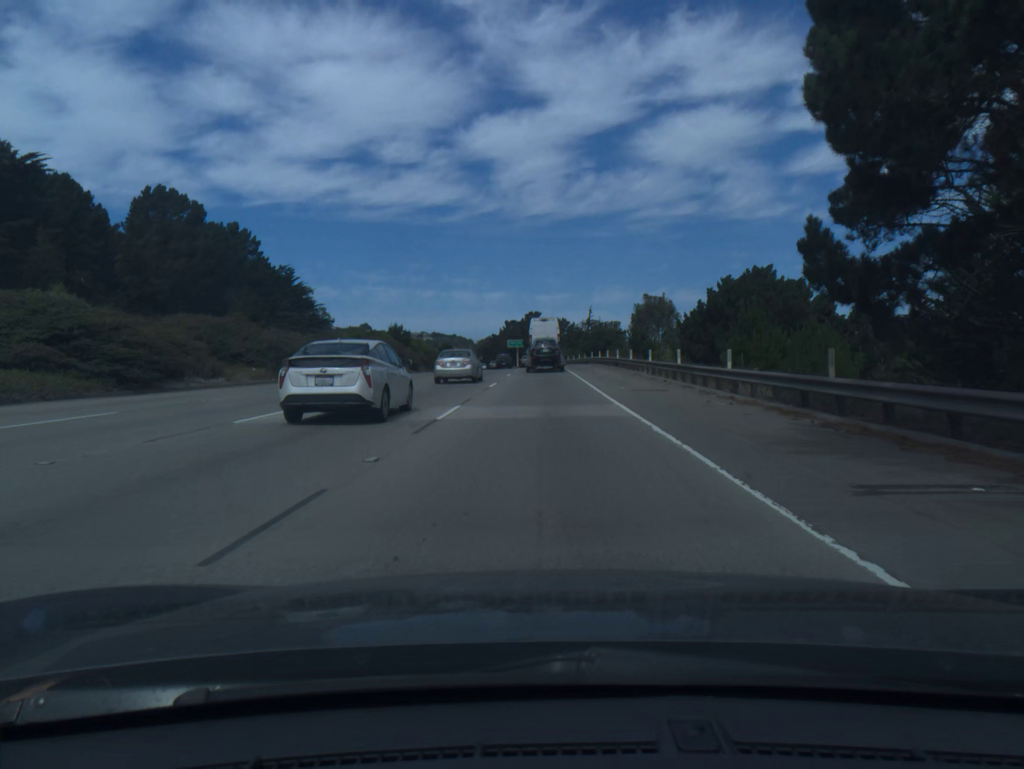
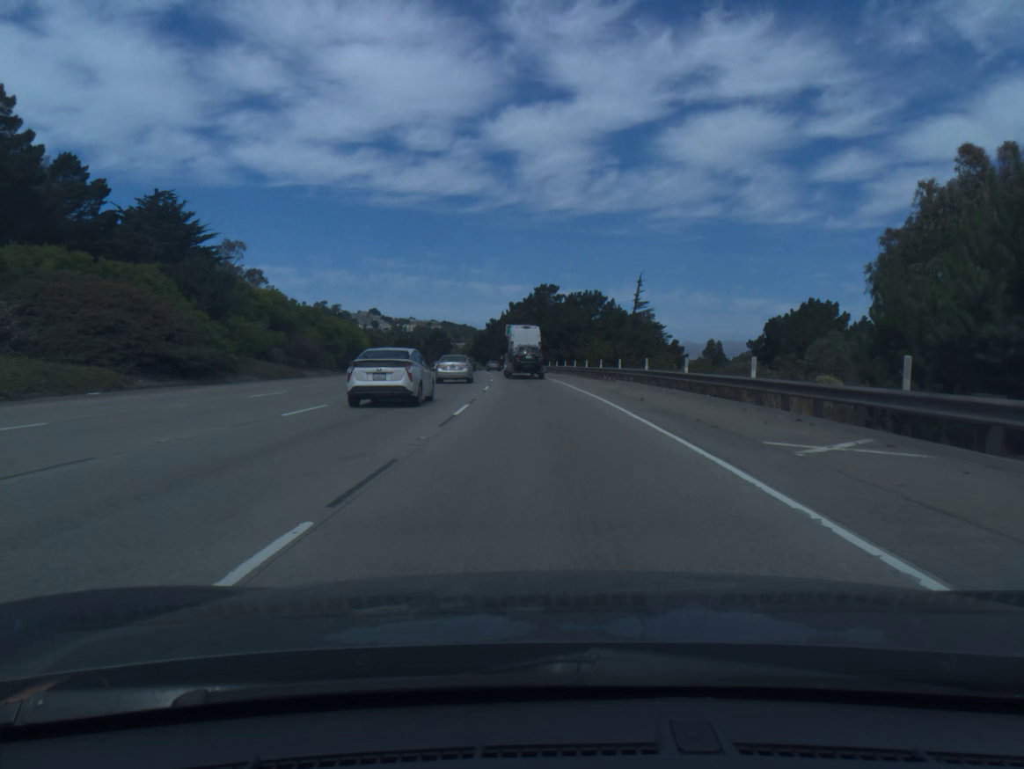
(-0.3, +71.2) m; -1°
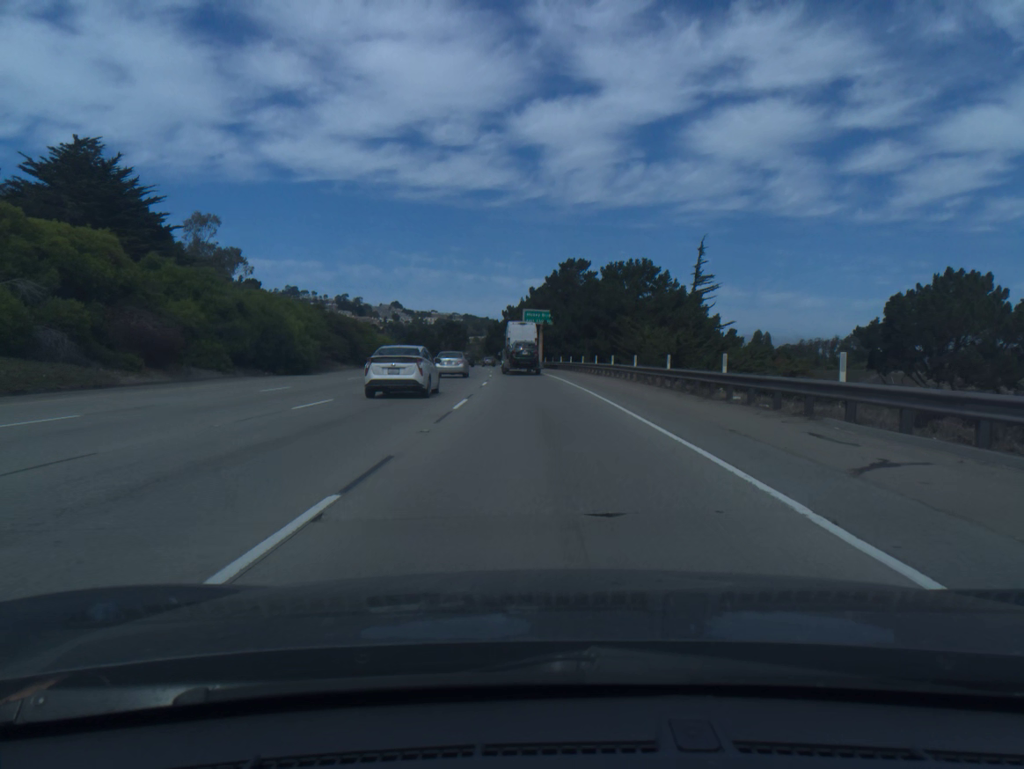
(-0.4, +28.4) m; -2°
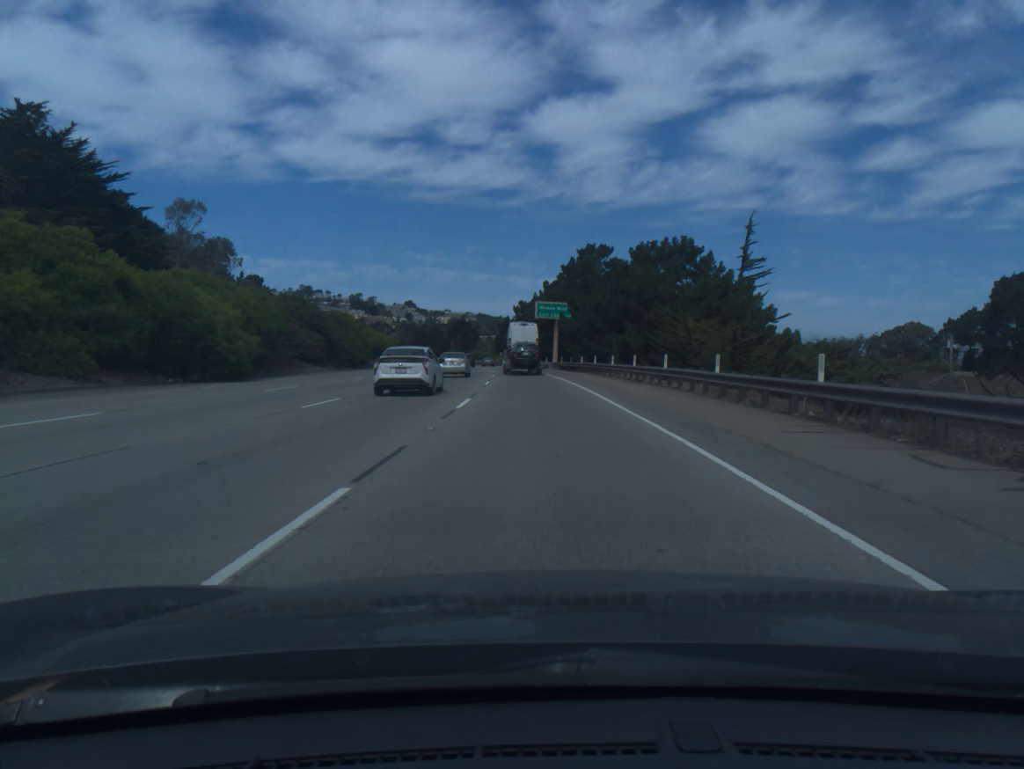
(-0.1, +14.2) m; -1°
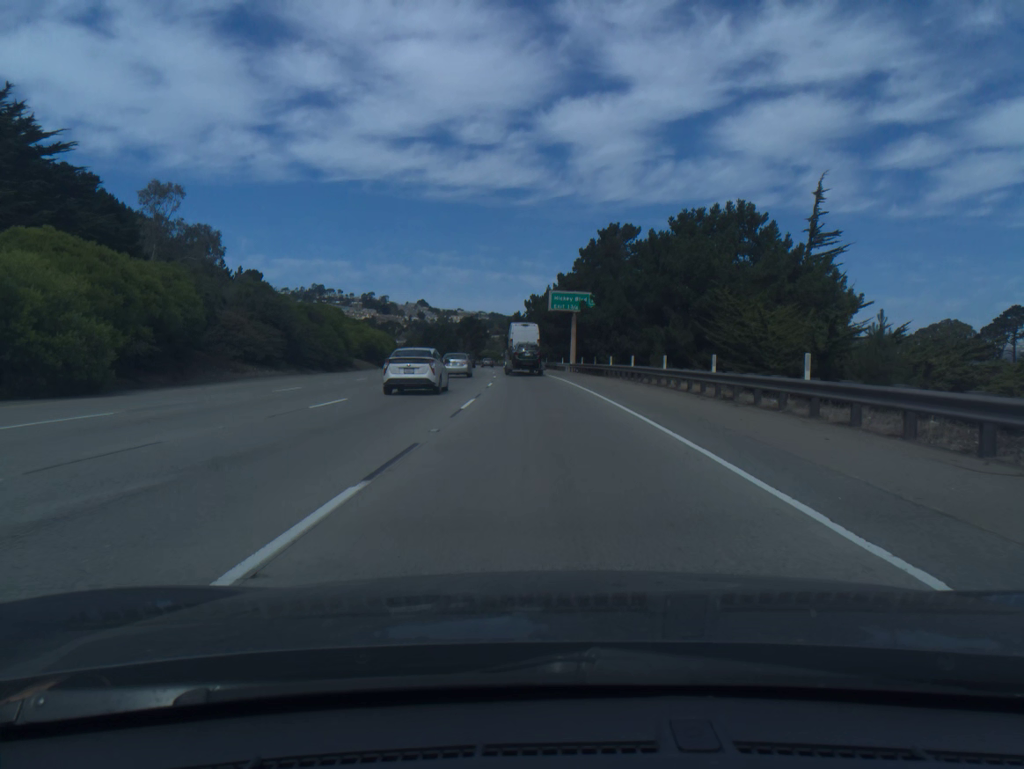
(-0.1, +14.2) m; -1°
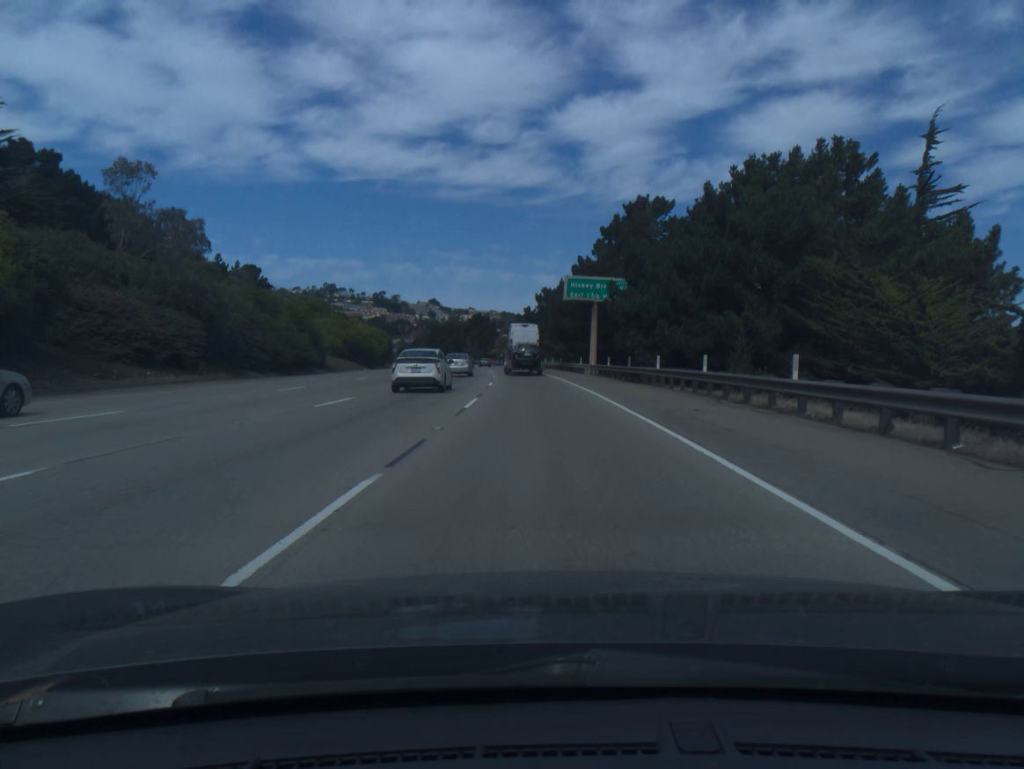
(-0.1, +14.3) m; -1°
